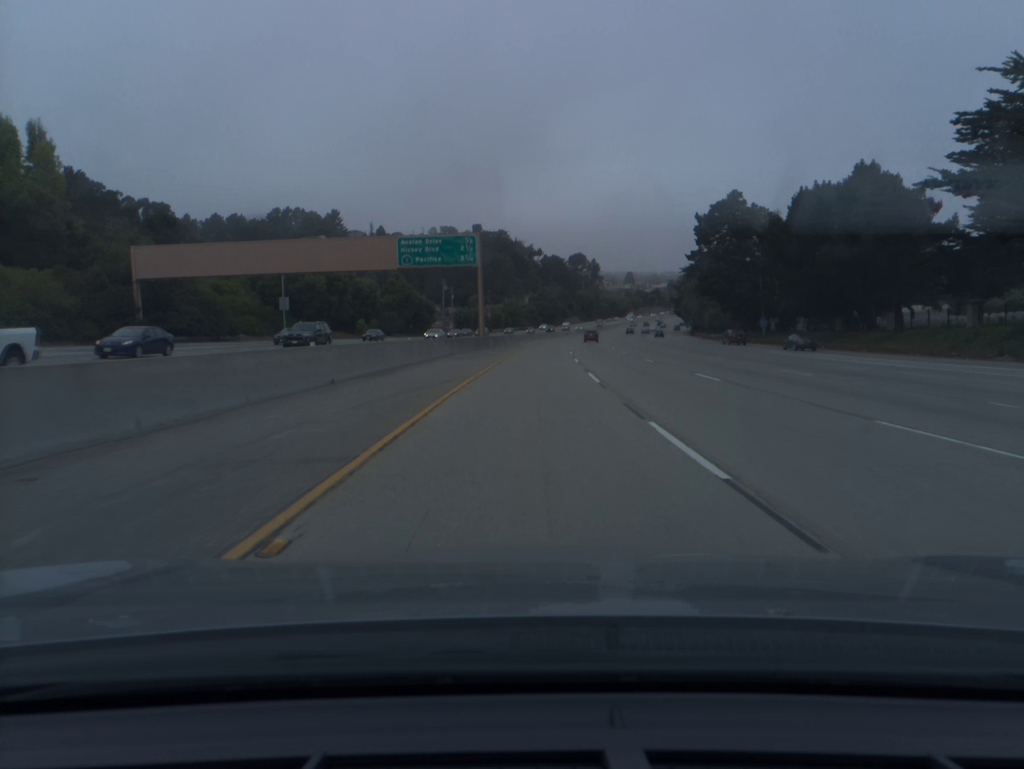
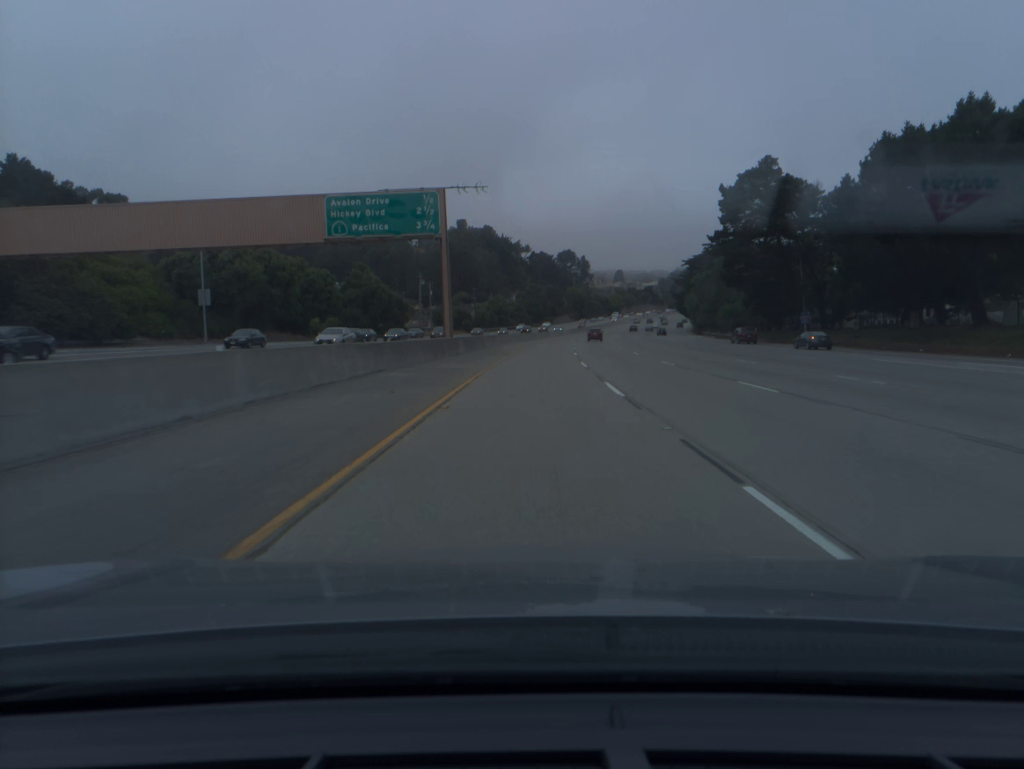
(+0.1, +20.2) m; +1°
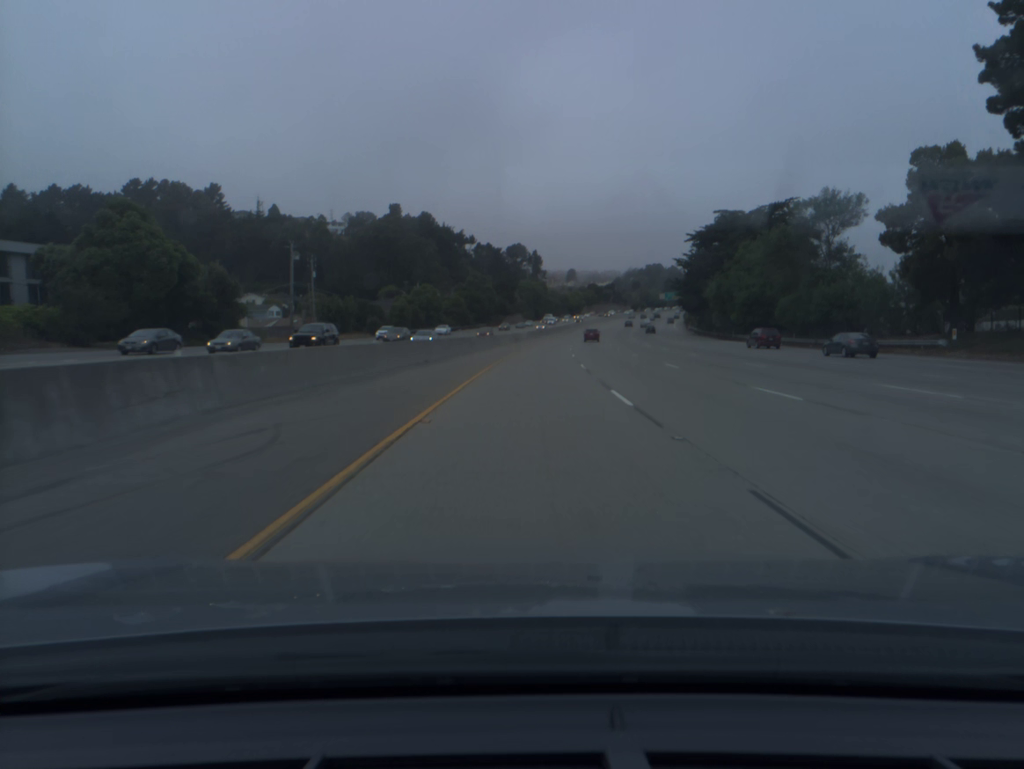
(+1.8, +60.5) m; +4°
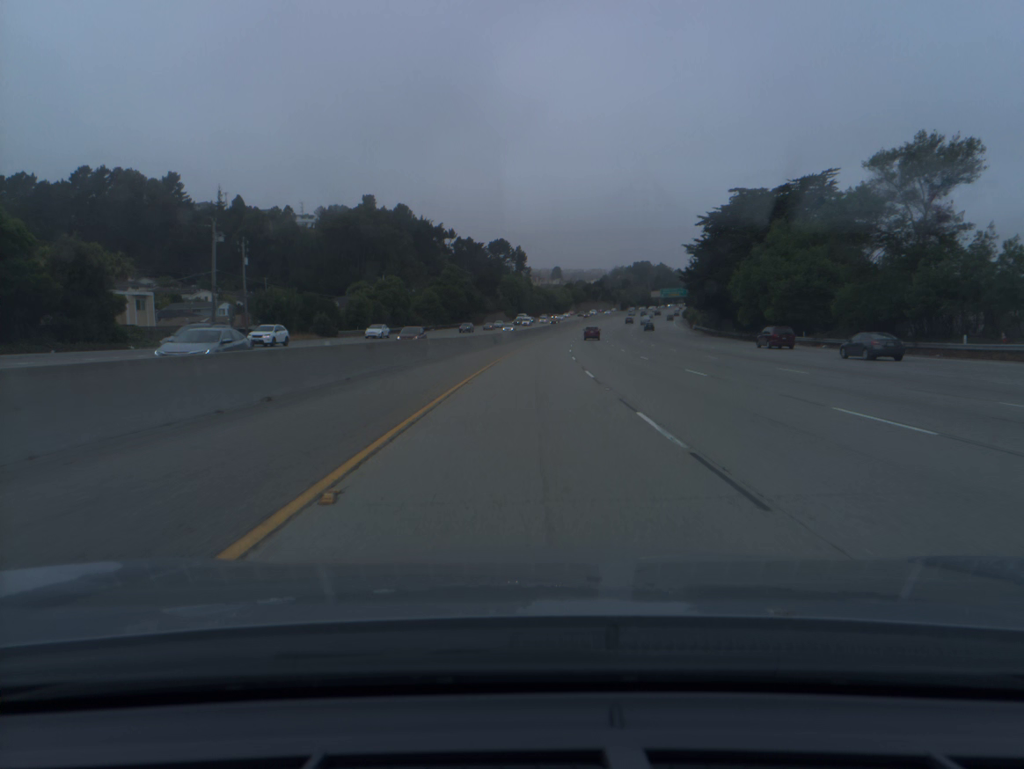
(+0.2, +20.1) m; +1°
